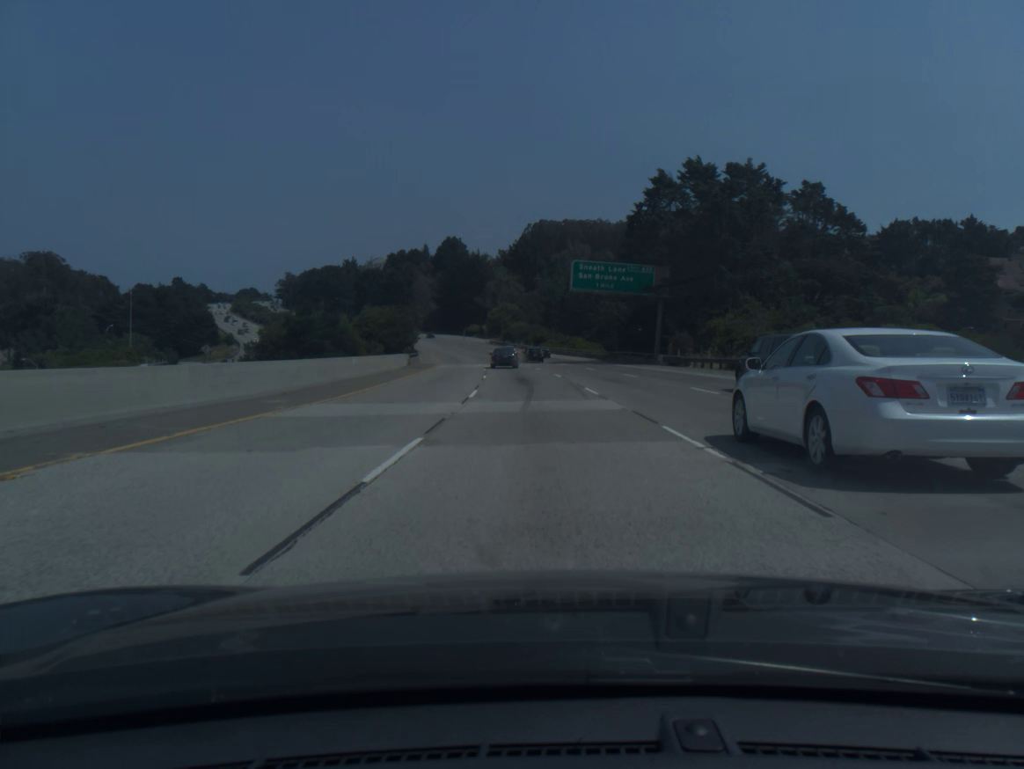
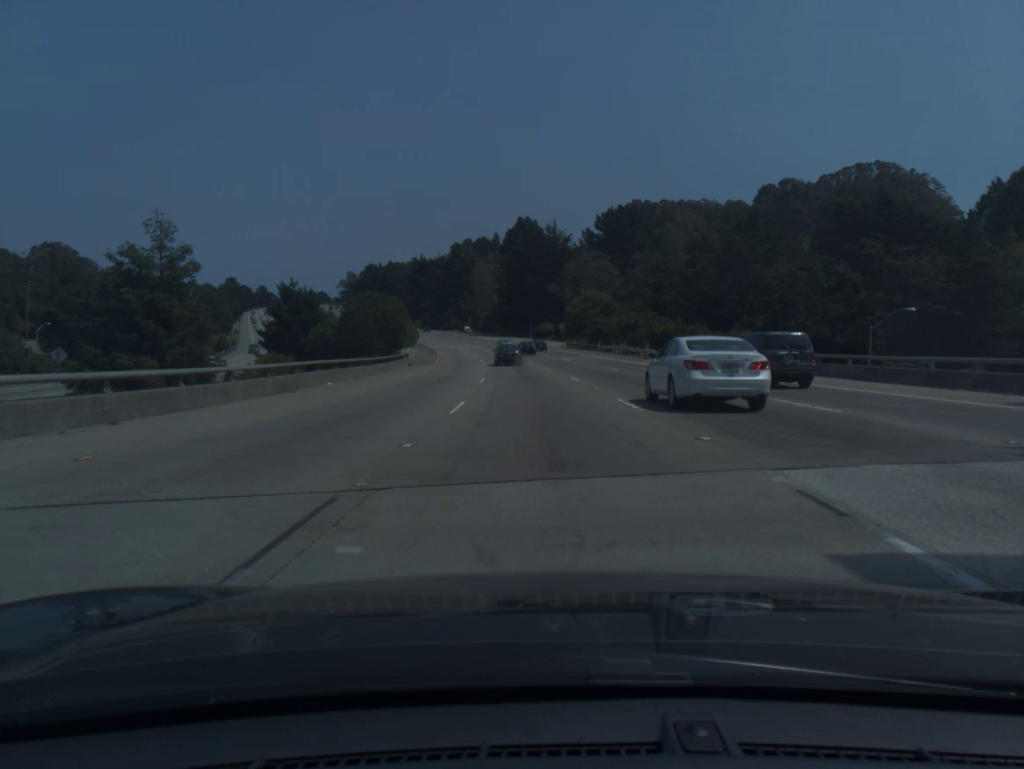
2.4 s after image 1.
(-3.6, +65.9) m; -6°
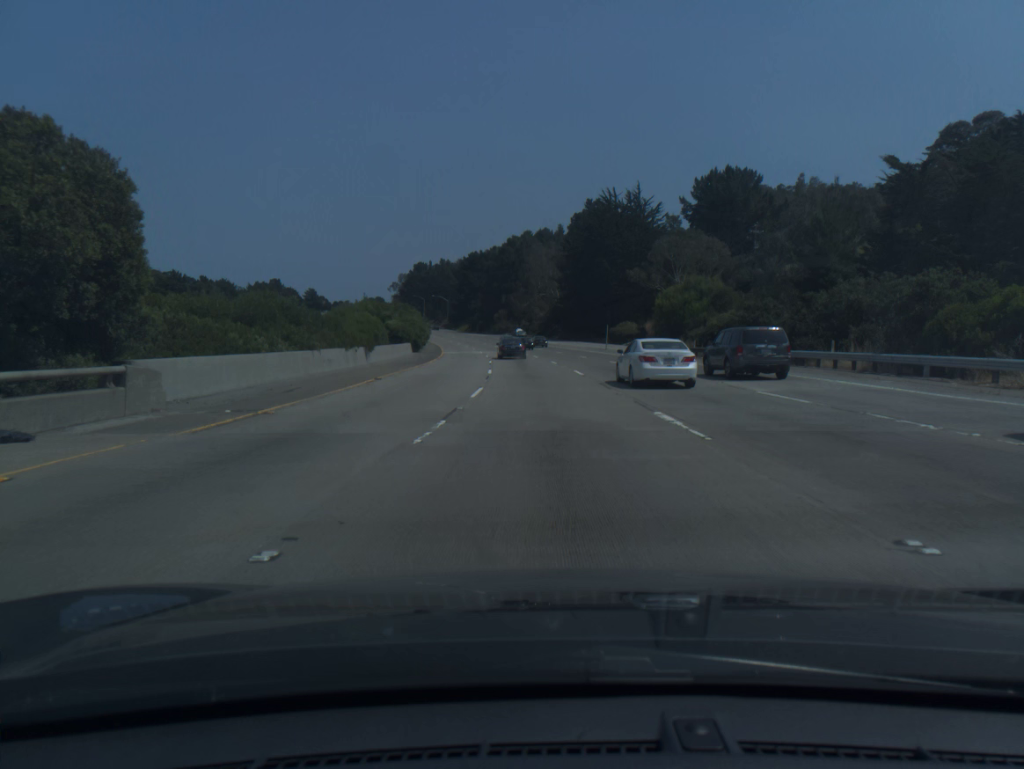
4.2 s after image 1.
(-2.0, +49.2) m; -5°
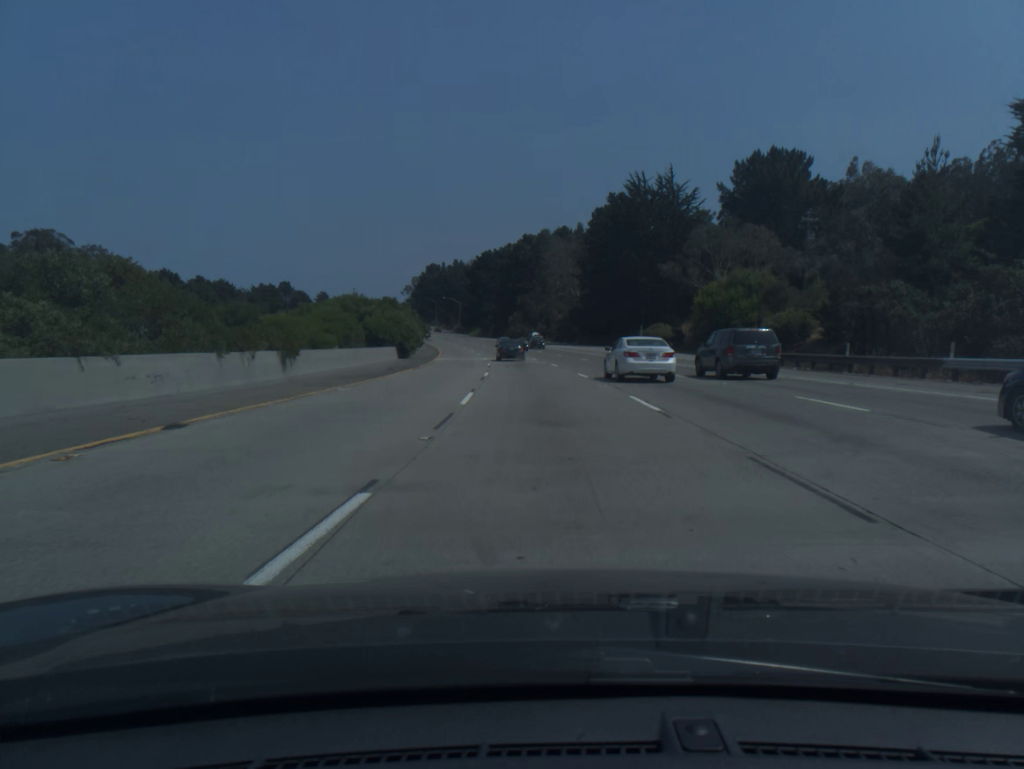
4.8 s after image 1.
(-0.2, +16.4) m; -1°
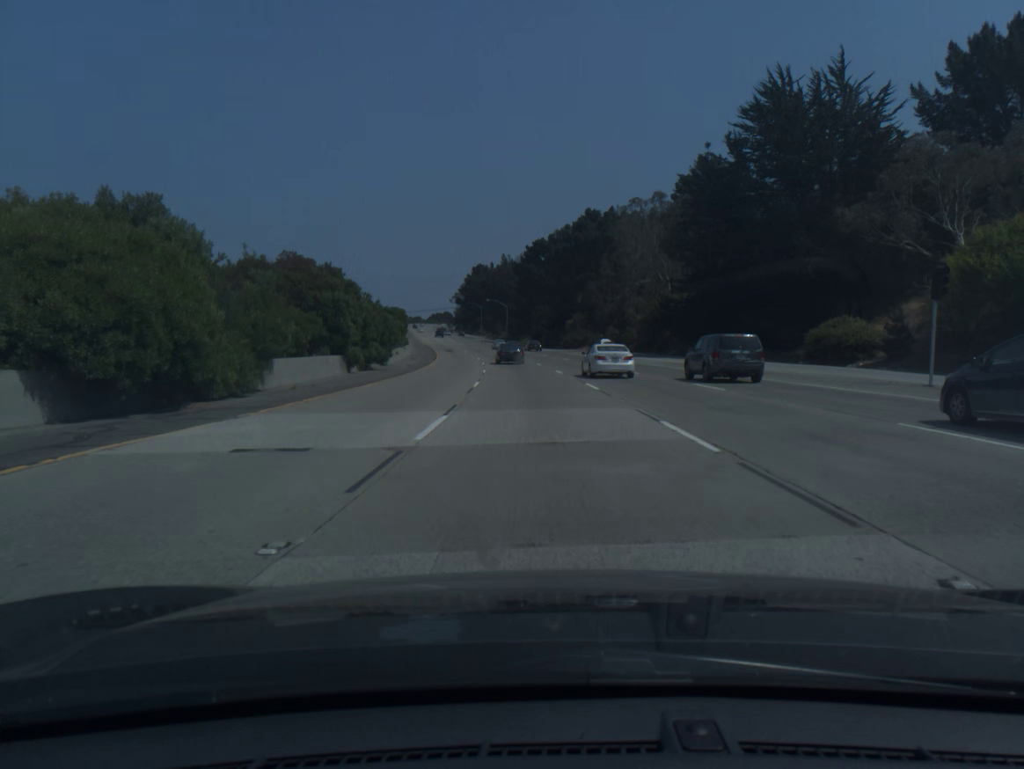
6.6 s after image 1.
(-1.8, +48.8) m; -4°
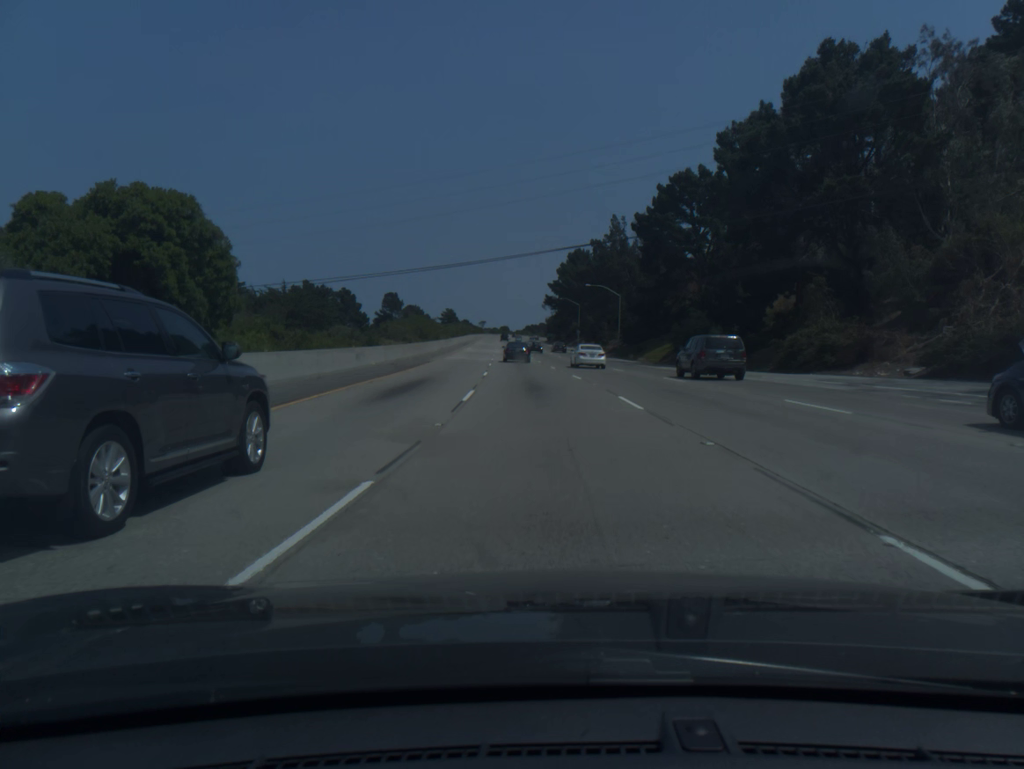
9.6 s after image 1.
(-5.3, +80.2) m; -7°
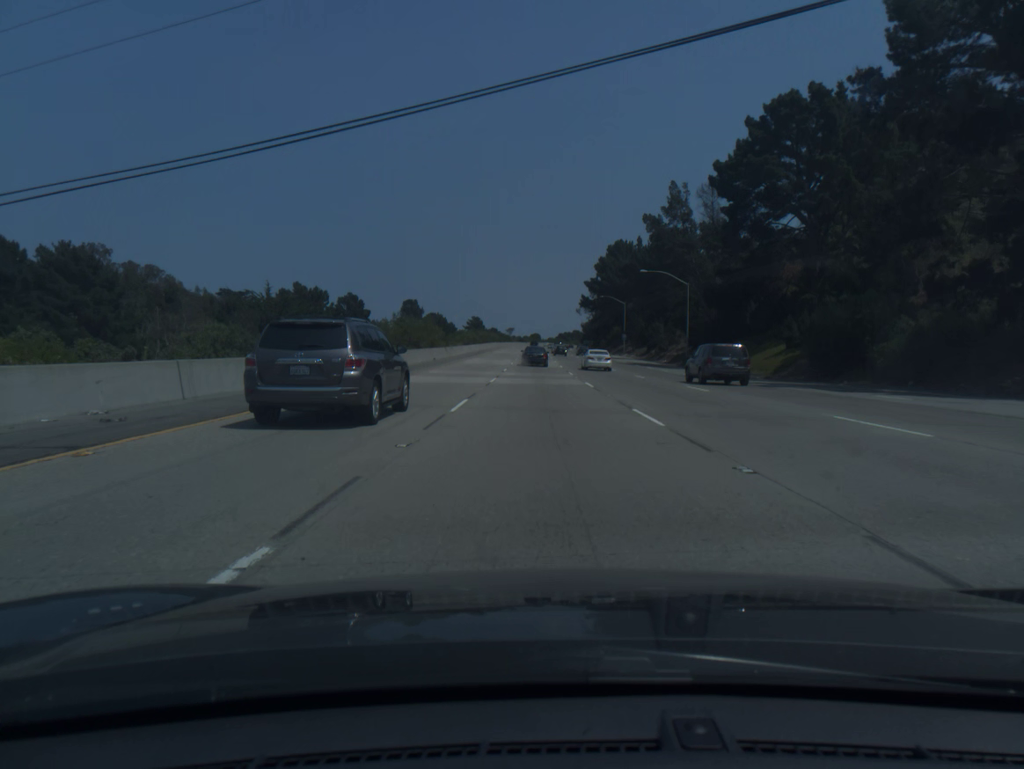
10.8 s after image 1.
(-0.7, +31.9) m; -2°
